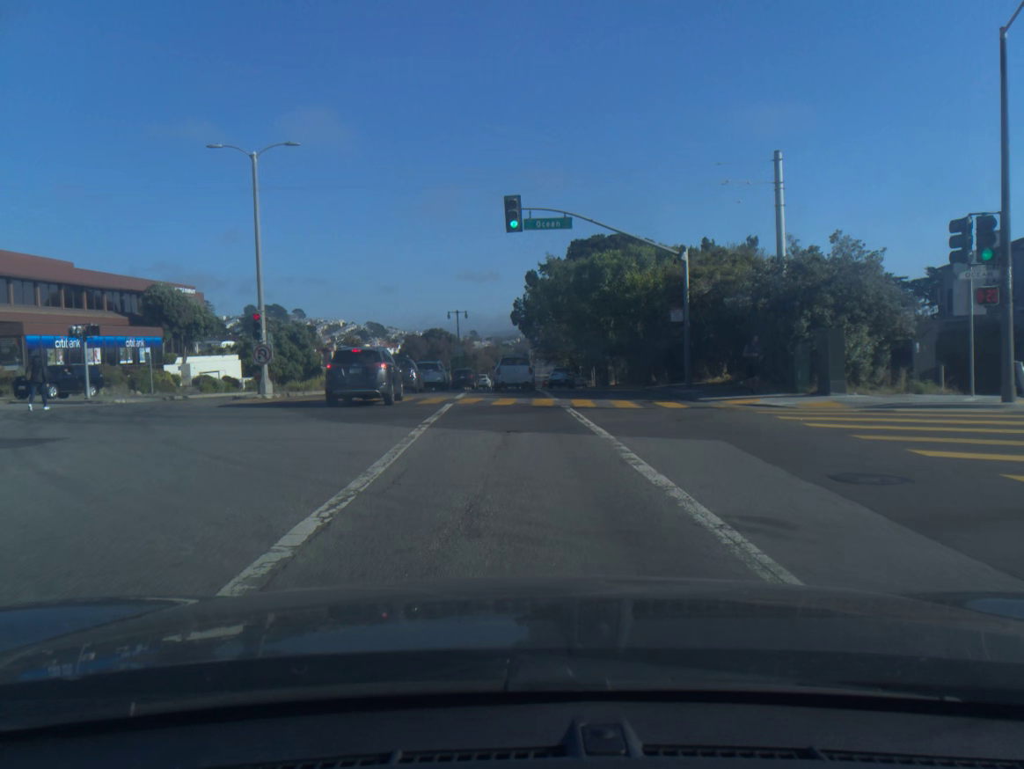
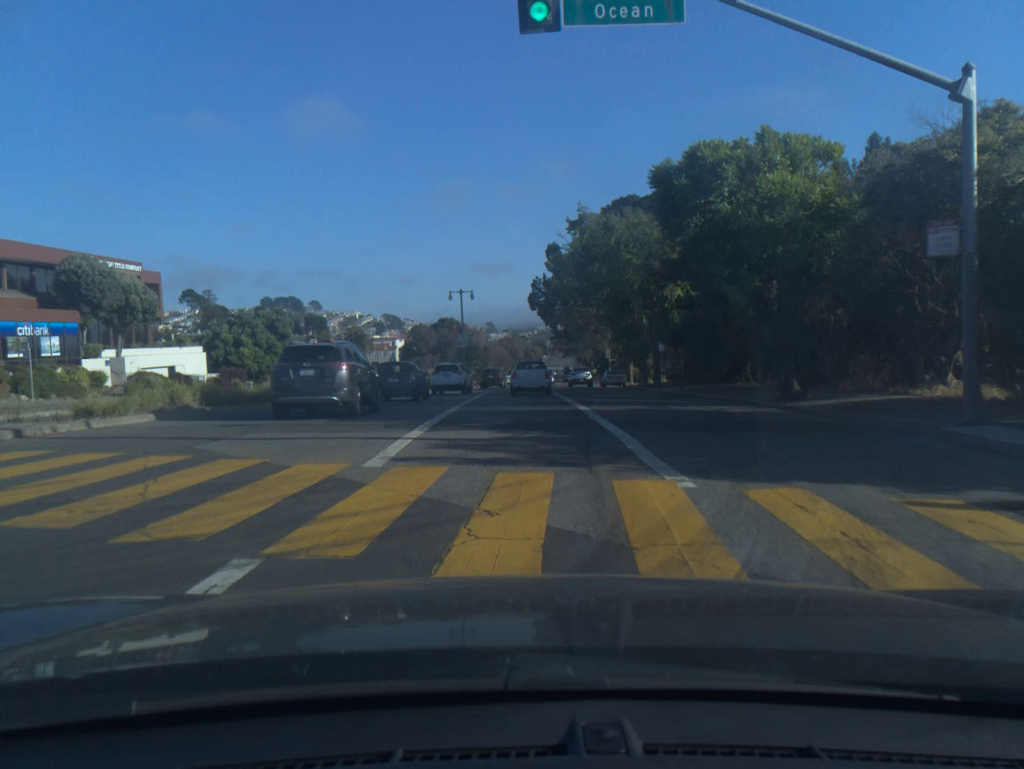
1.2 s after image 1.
(-0.2, +17.6) m; -1°
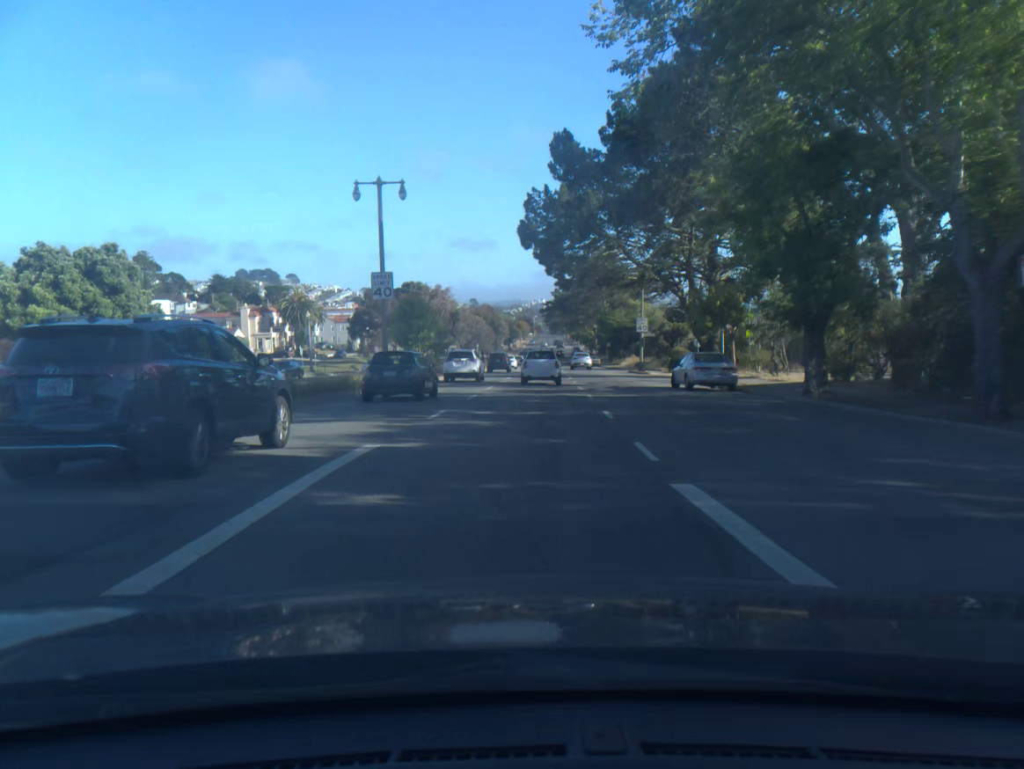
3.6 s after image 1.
(0.0, +35.5) m; +1°
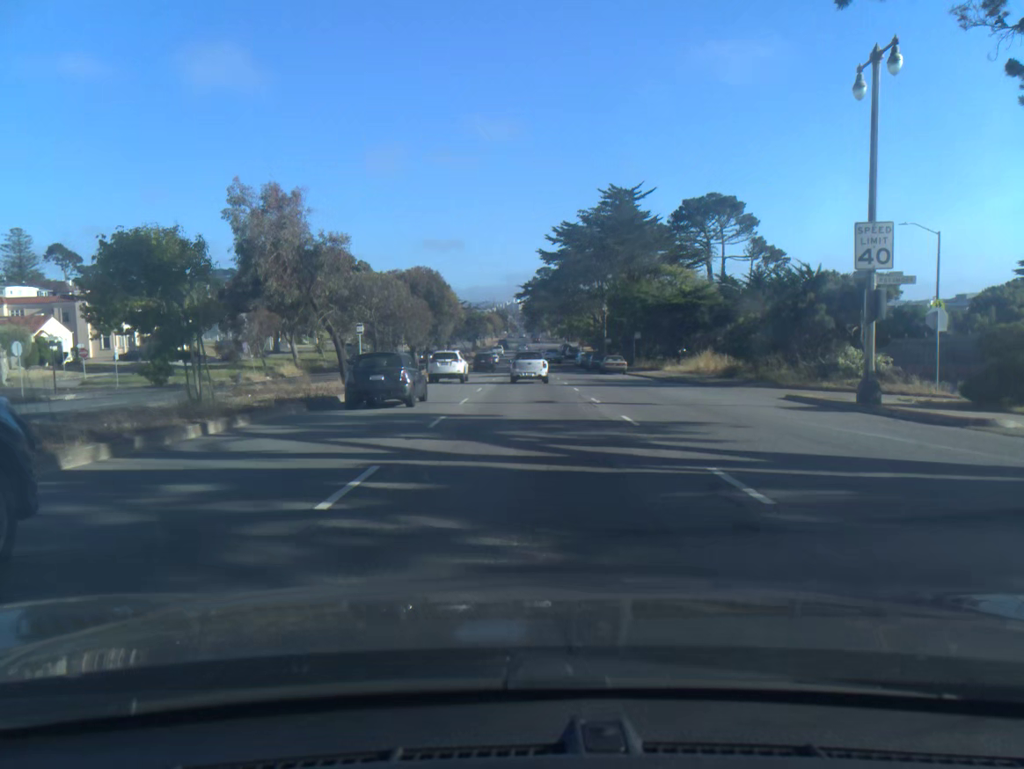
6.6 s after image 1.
(+0.9, +46.1) m; +2°
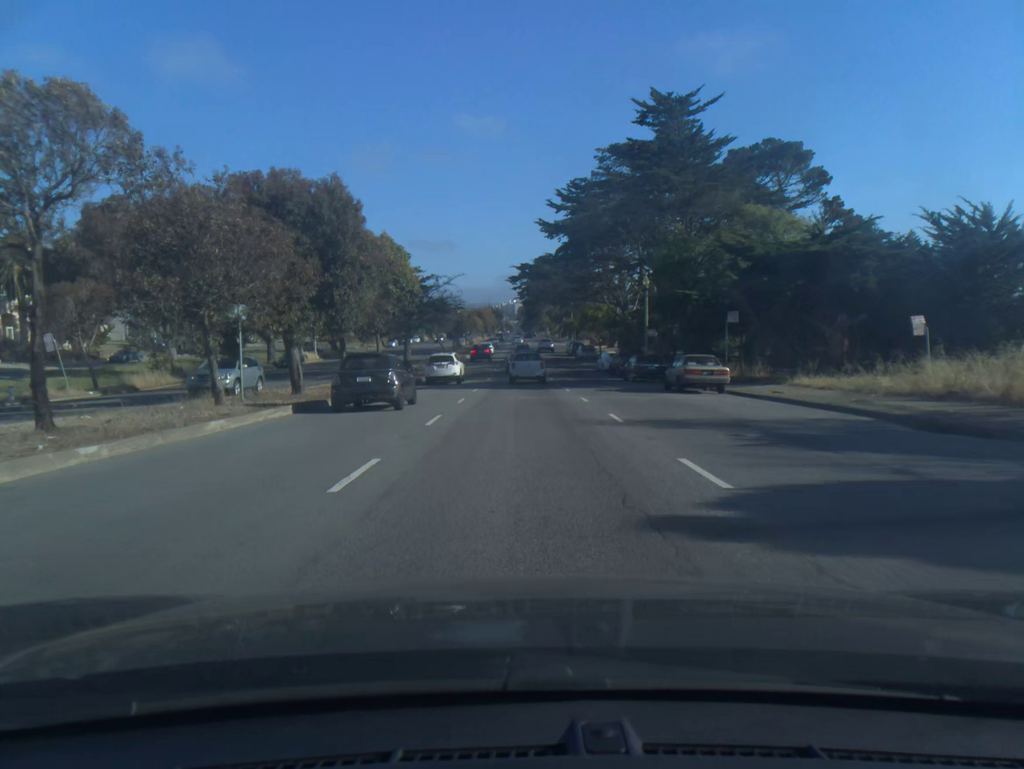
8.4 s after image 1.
(+0.1, +28.6) m; 0°
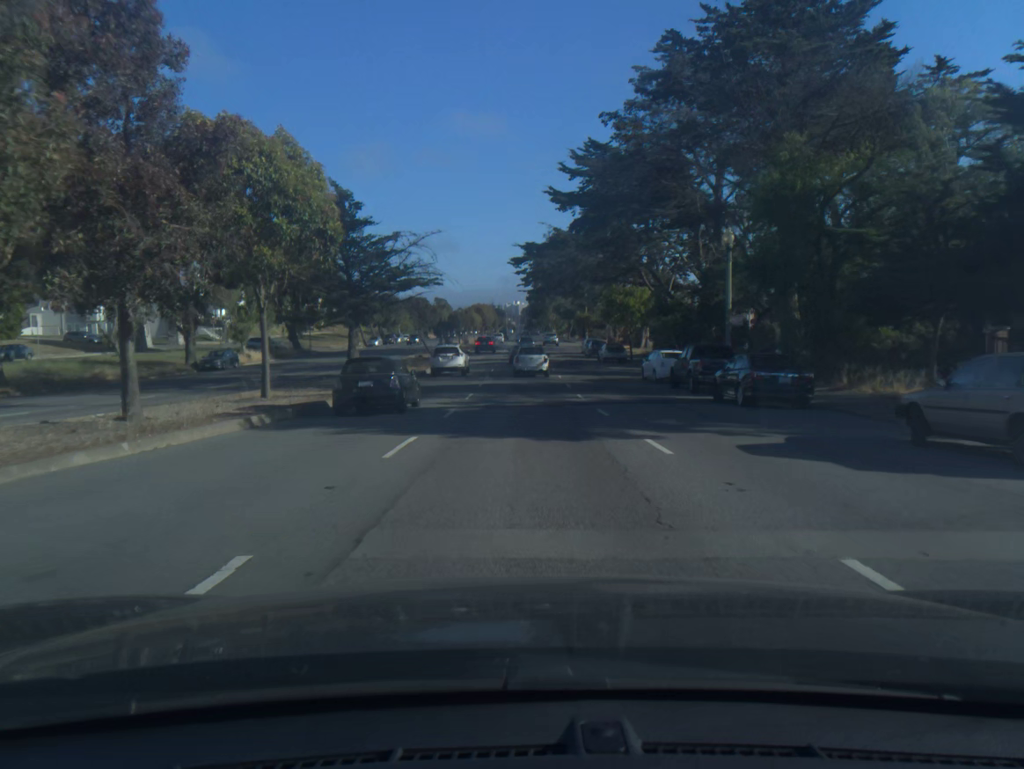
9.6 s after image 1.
(-0.1, +19.5) m; 0°
